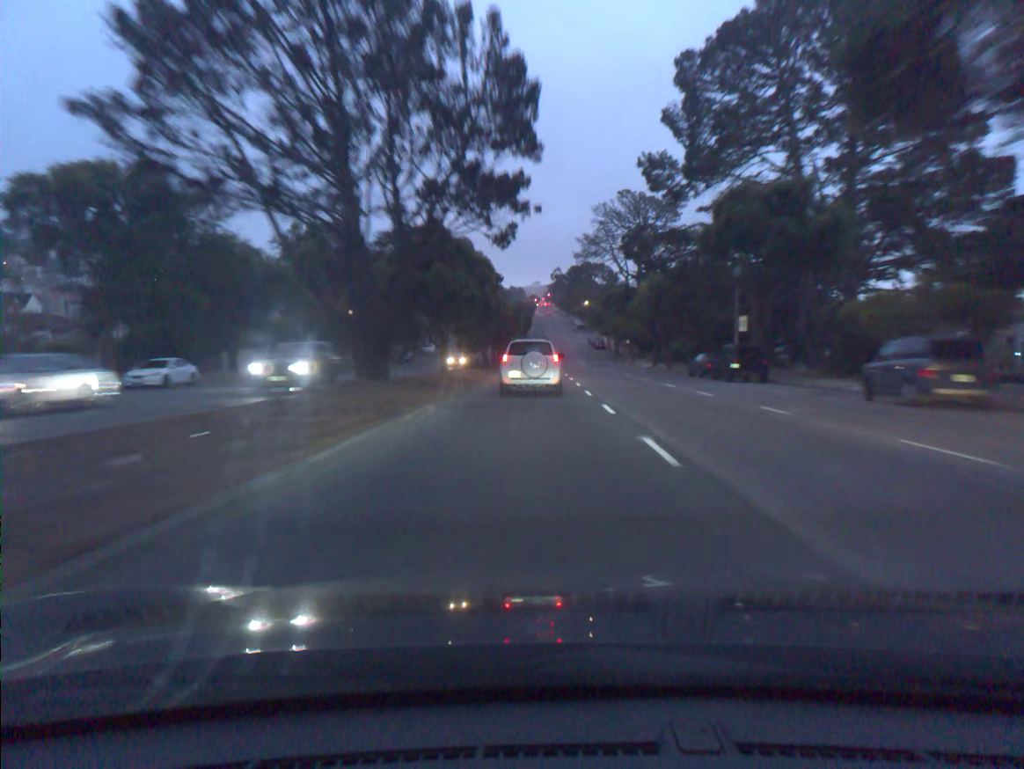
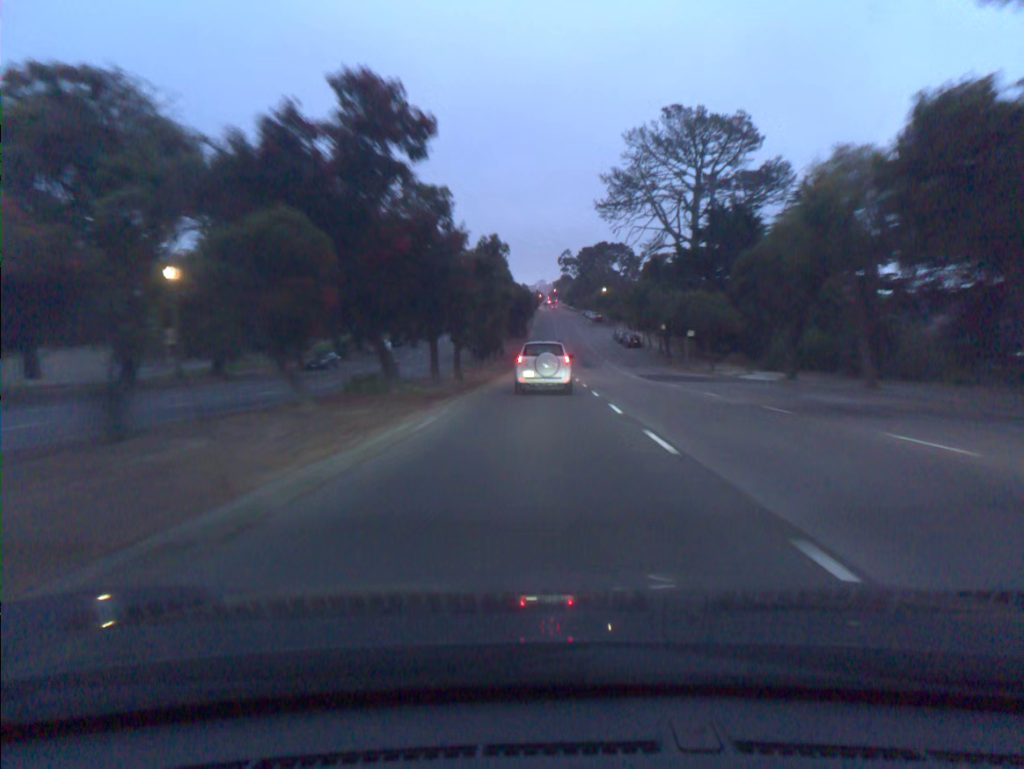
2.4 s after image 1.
(-0.1, +42.9) m; 0°
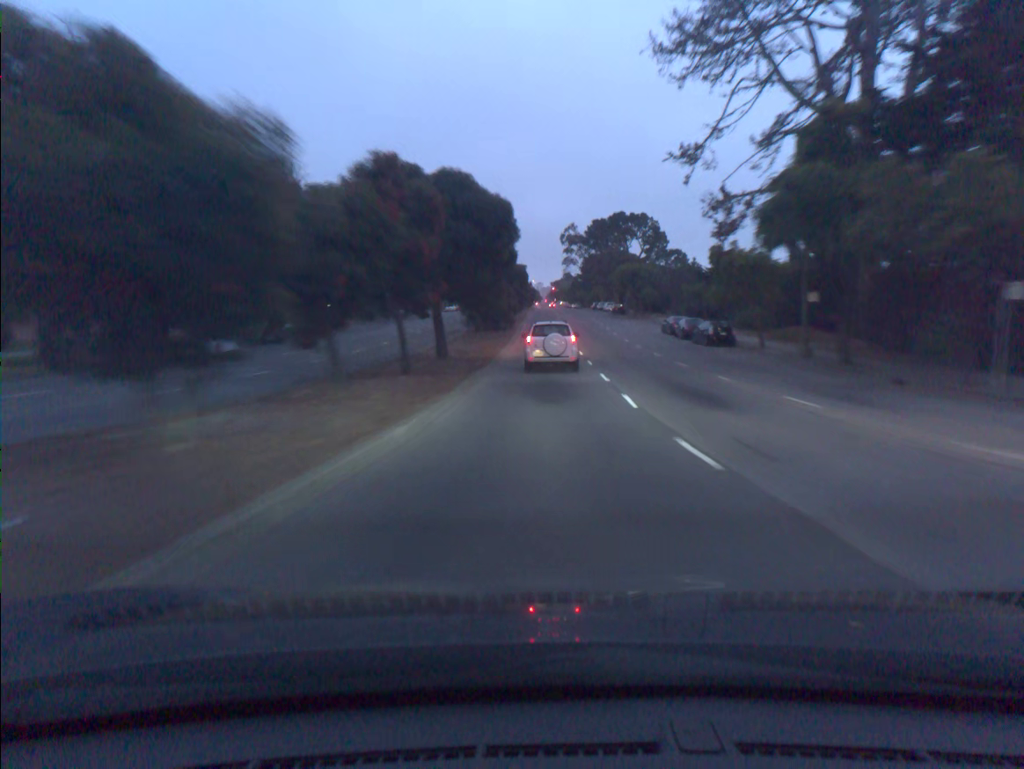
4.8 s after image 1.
(0.0, +44.8) m; 0°
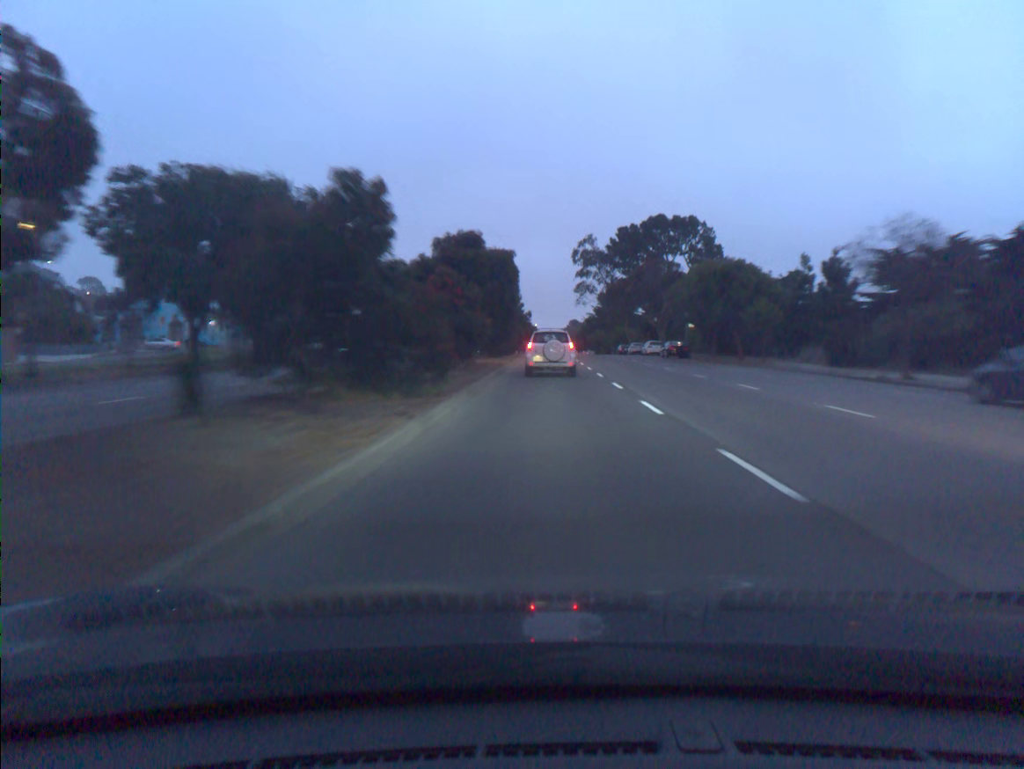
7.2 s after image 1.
(0.0, +45.1) m; 0°
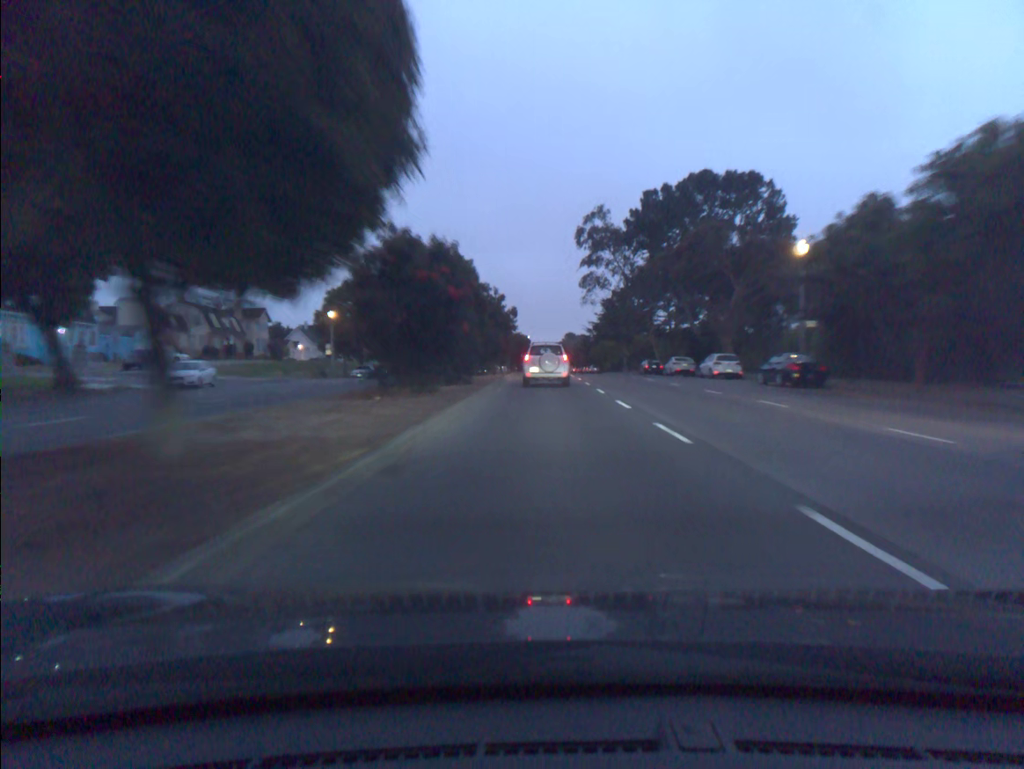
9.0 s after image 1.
(+0.1, +32.0) m; 0°
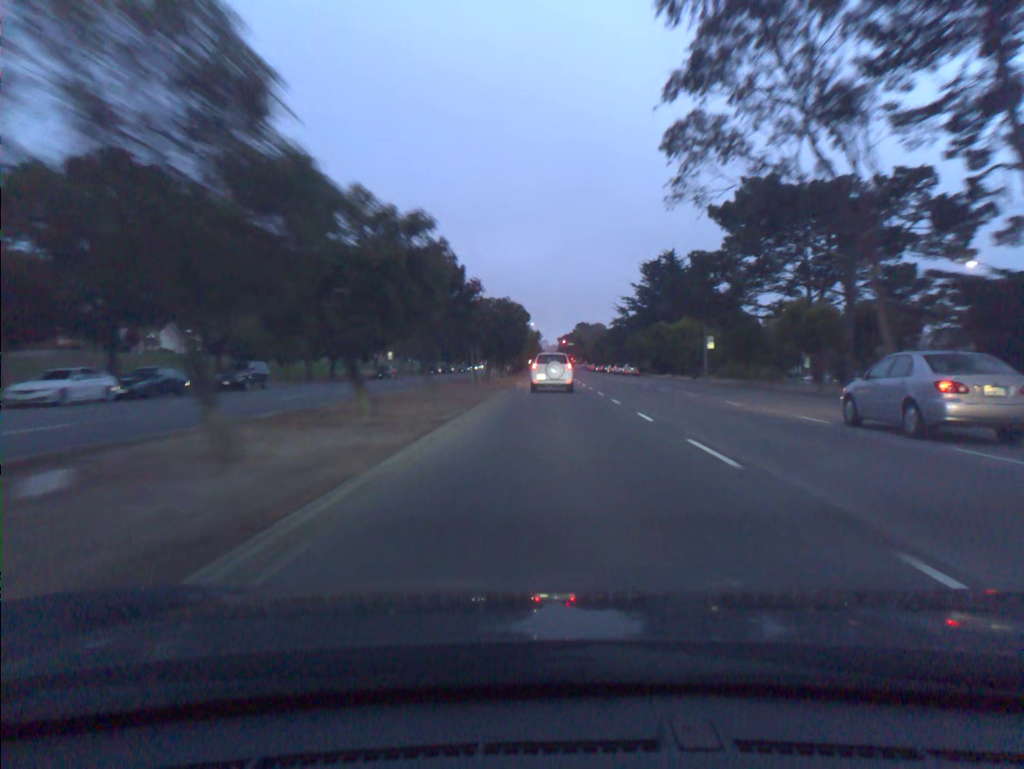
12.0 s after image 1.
(-0.2, +51.9) m; -1°
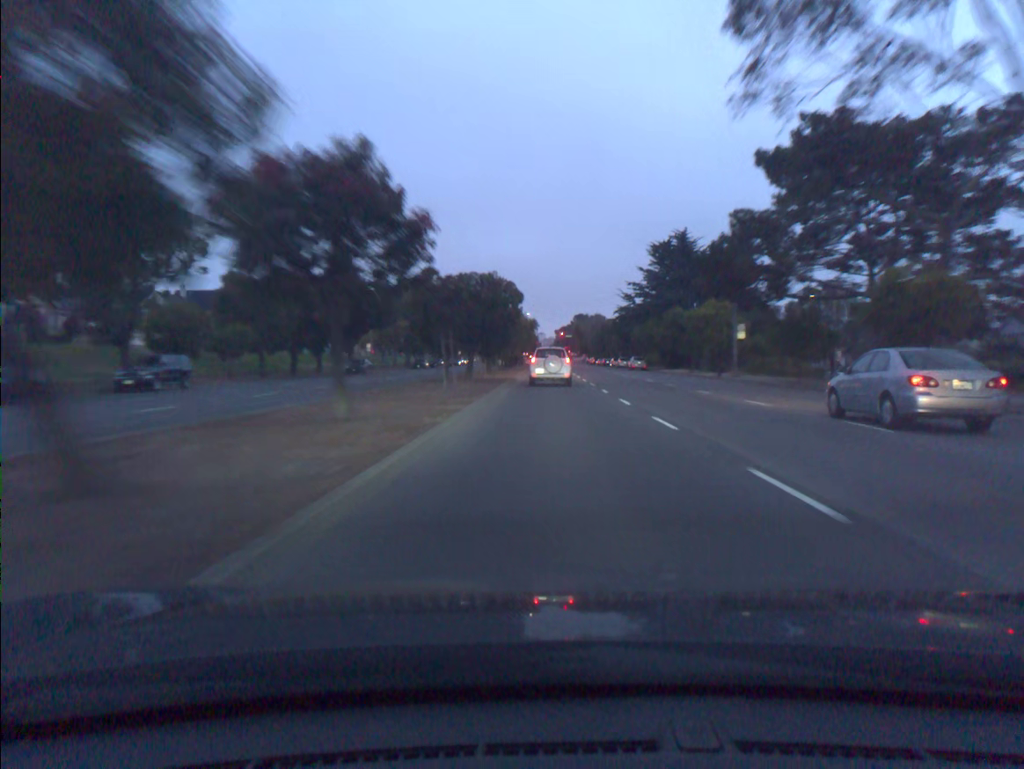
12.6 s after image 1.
(0.0, +10.3) m; 0°
